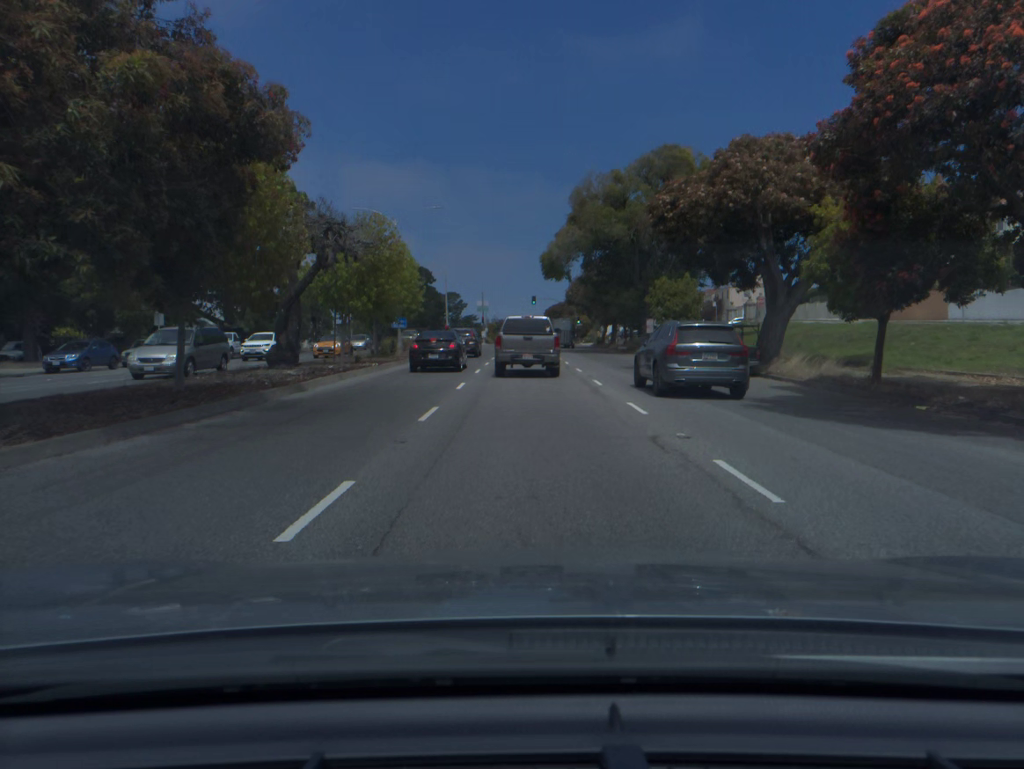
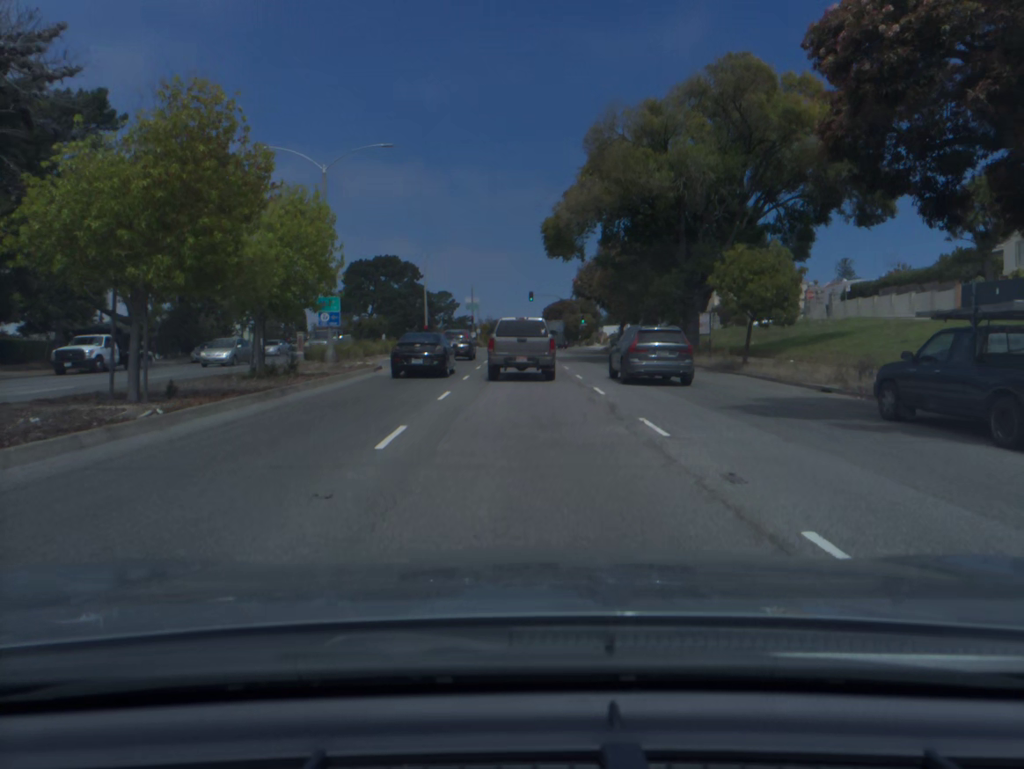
(+0.1, +17.4) m; 0°
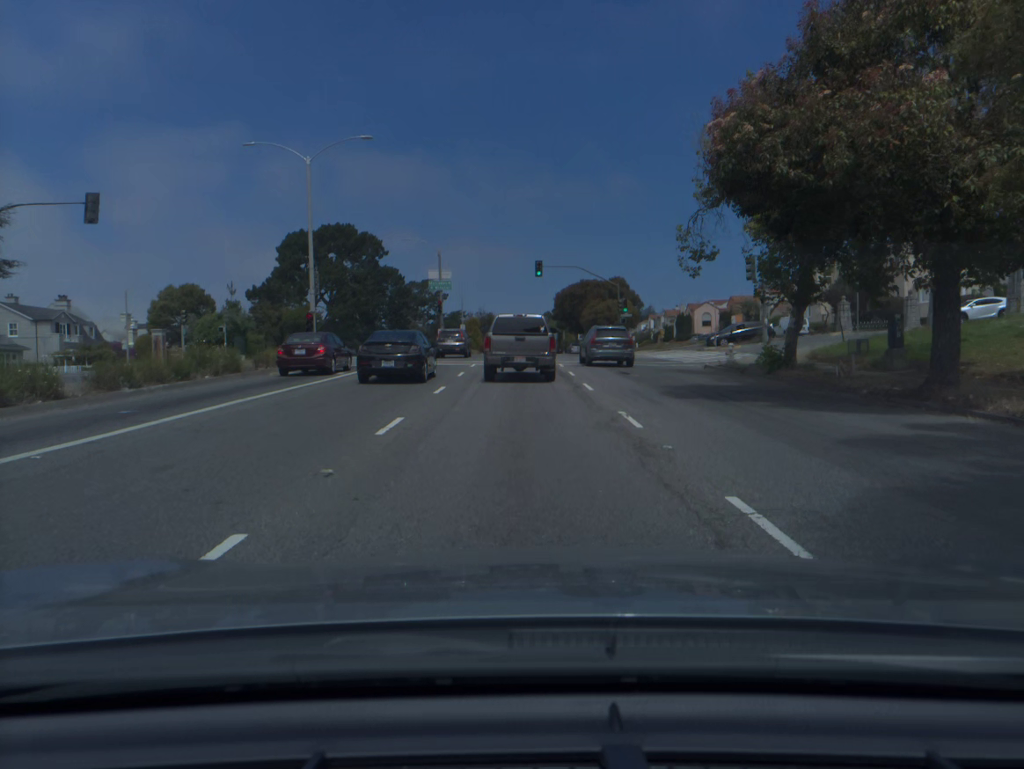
(-0.1, +41.9) m; 0°
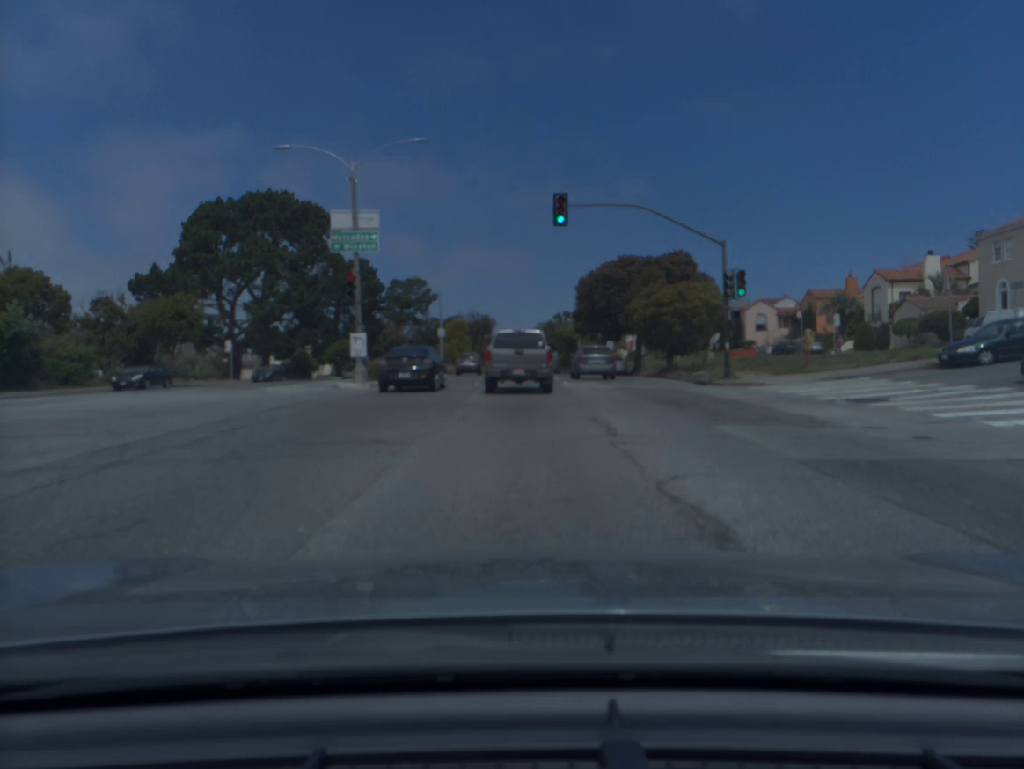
(-0.1, +33.3) m; 0°
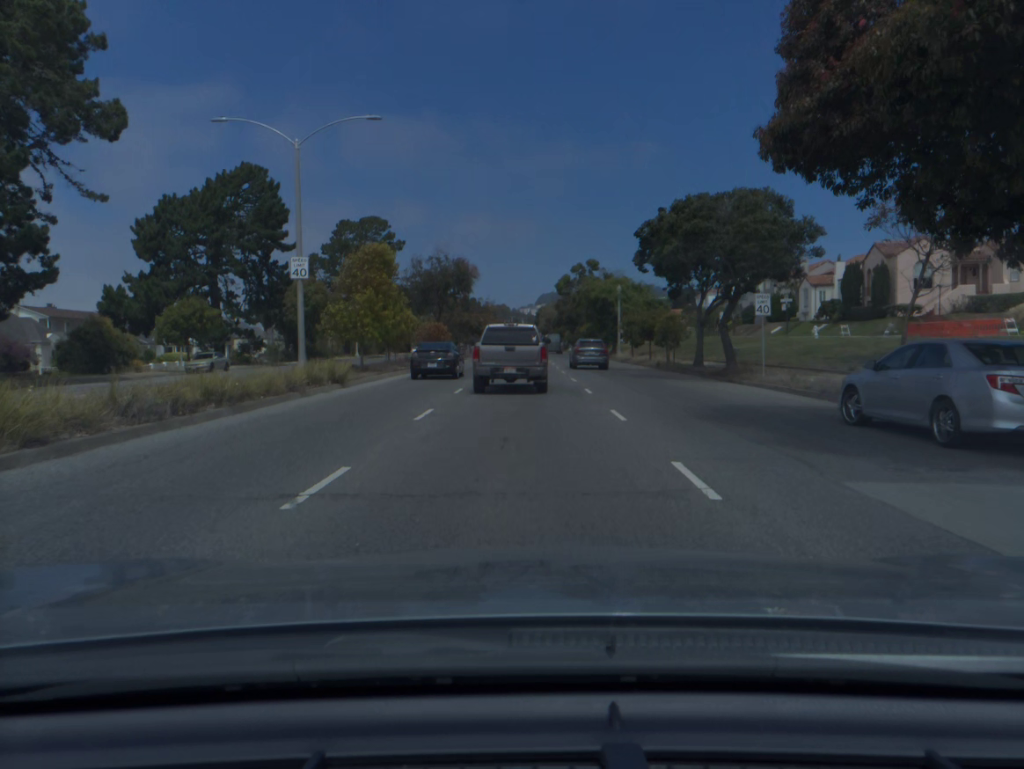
(0.0, +46.1) m; 0°
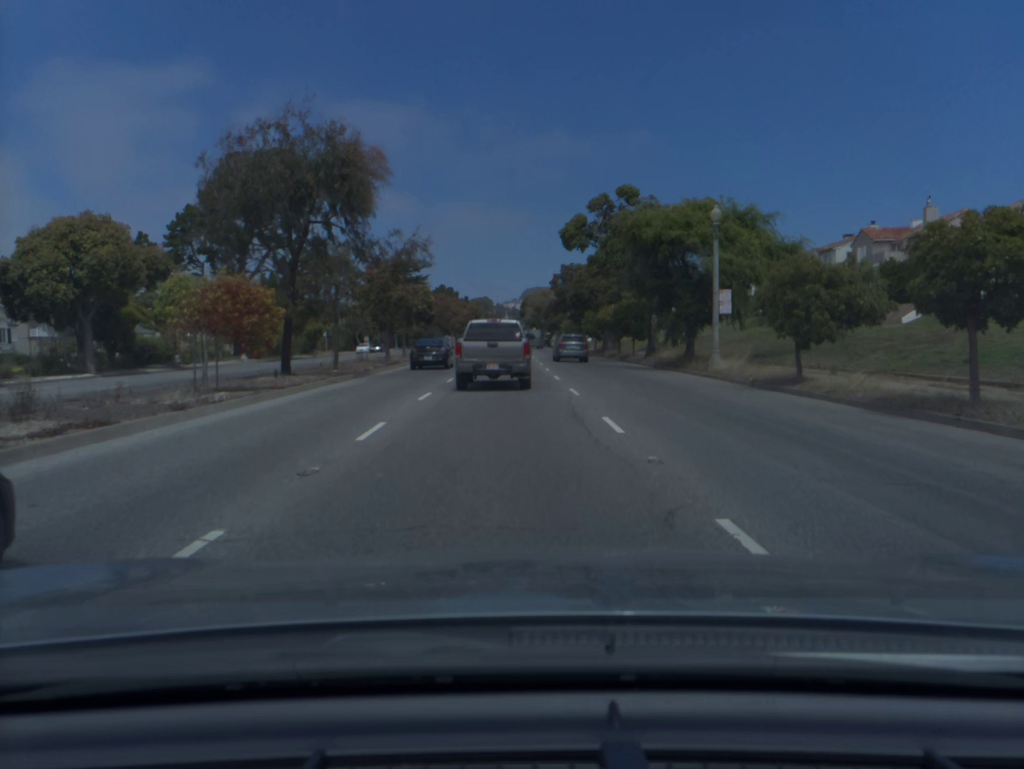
(+0.4, +39.5) m; +1°
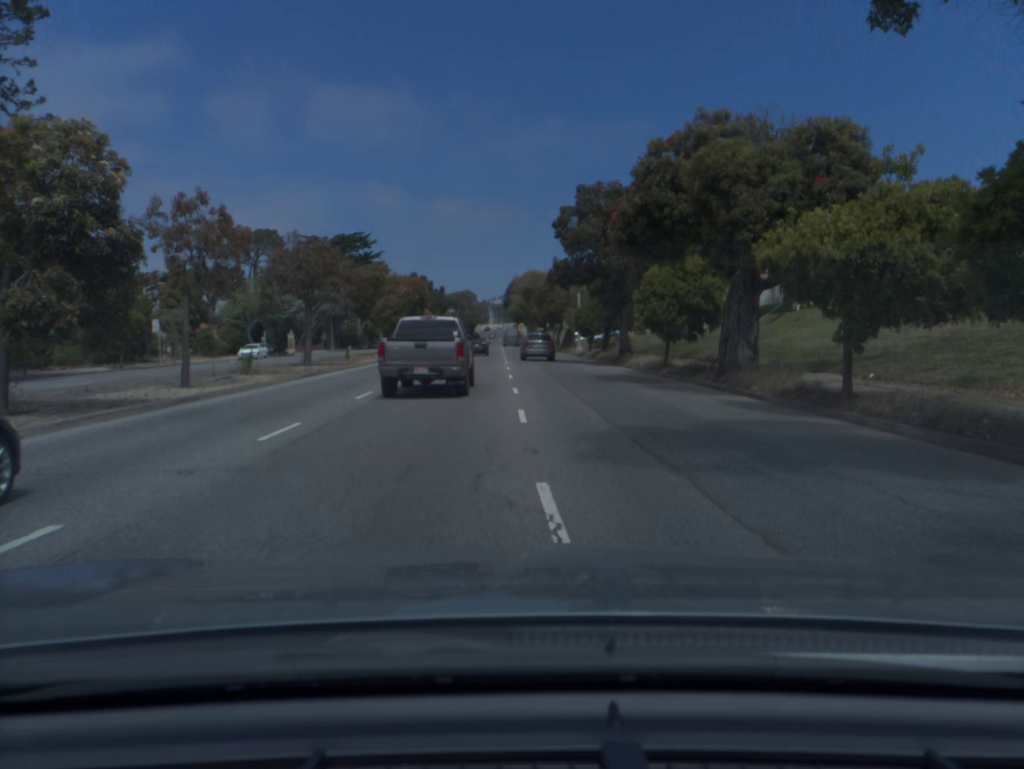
(+0.4, +43.1) m; +1°
